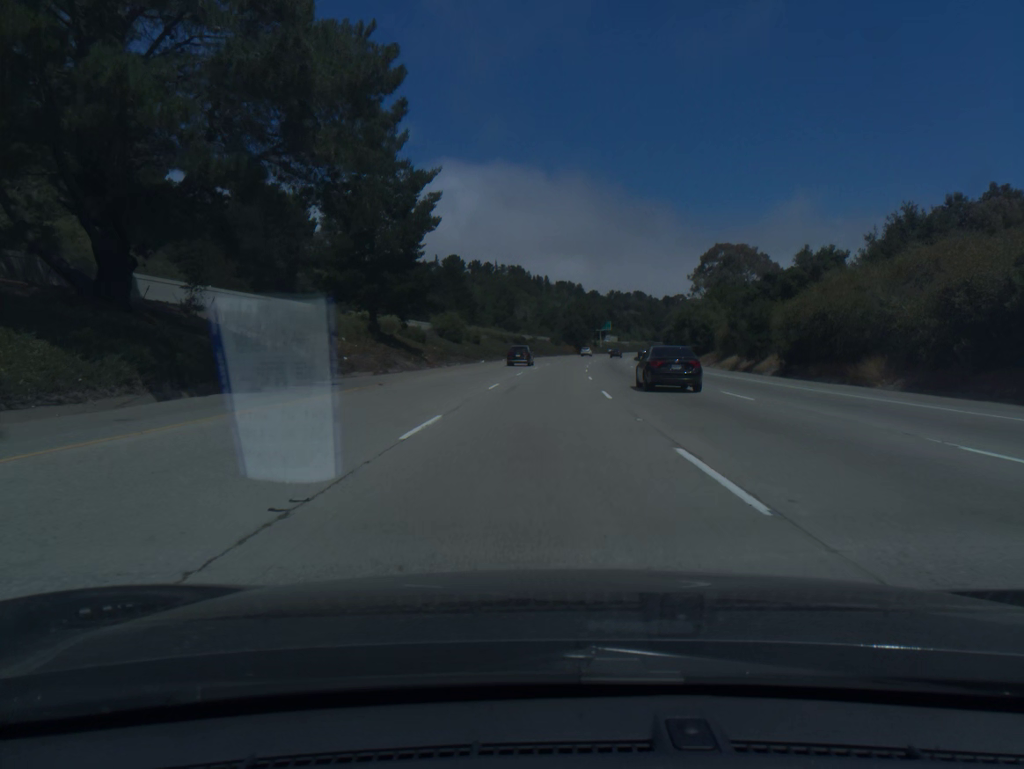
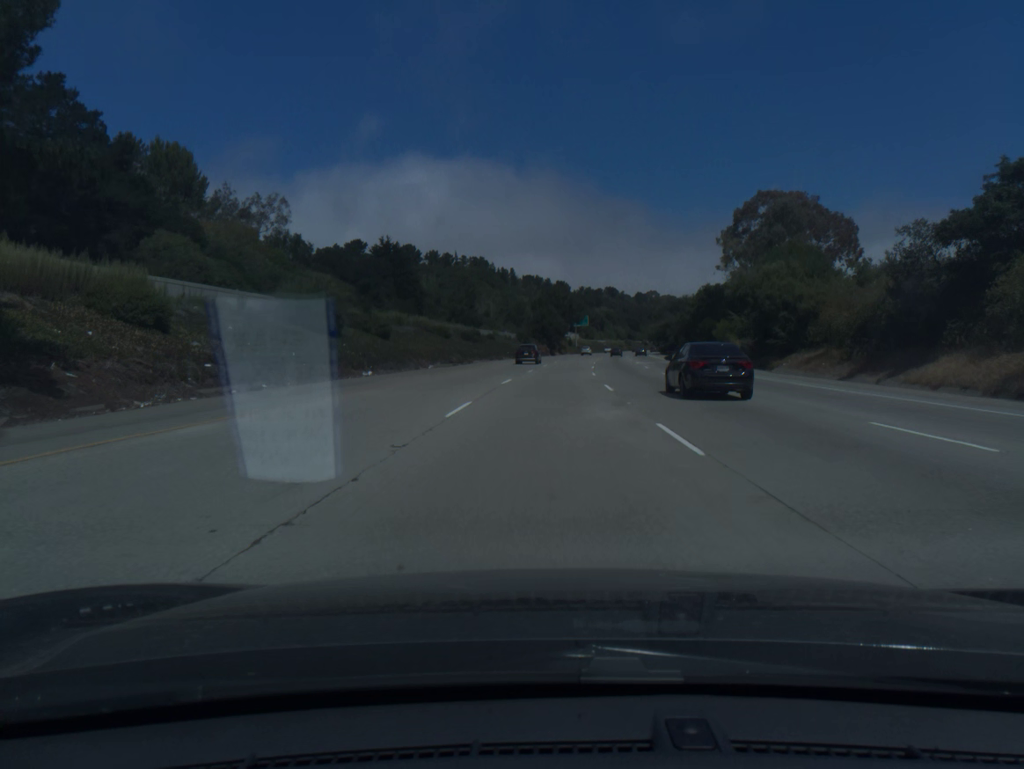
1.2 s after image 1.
(+0.8, +40.6) m; +2°
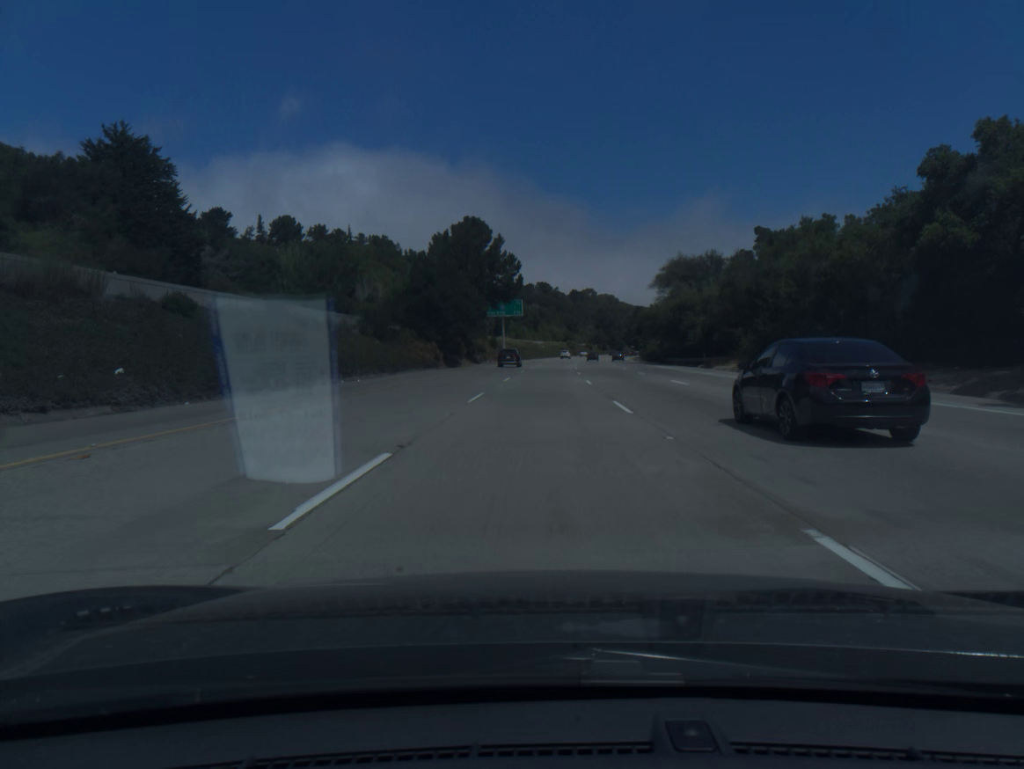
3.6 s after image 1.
(+4.1, +81.0) m; +5°
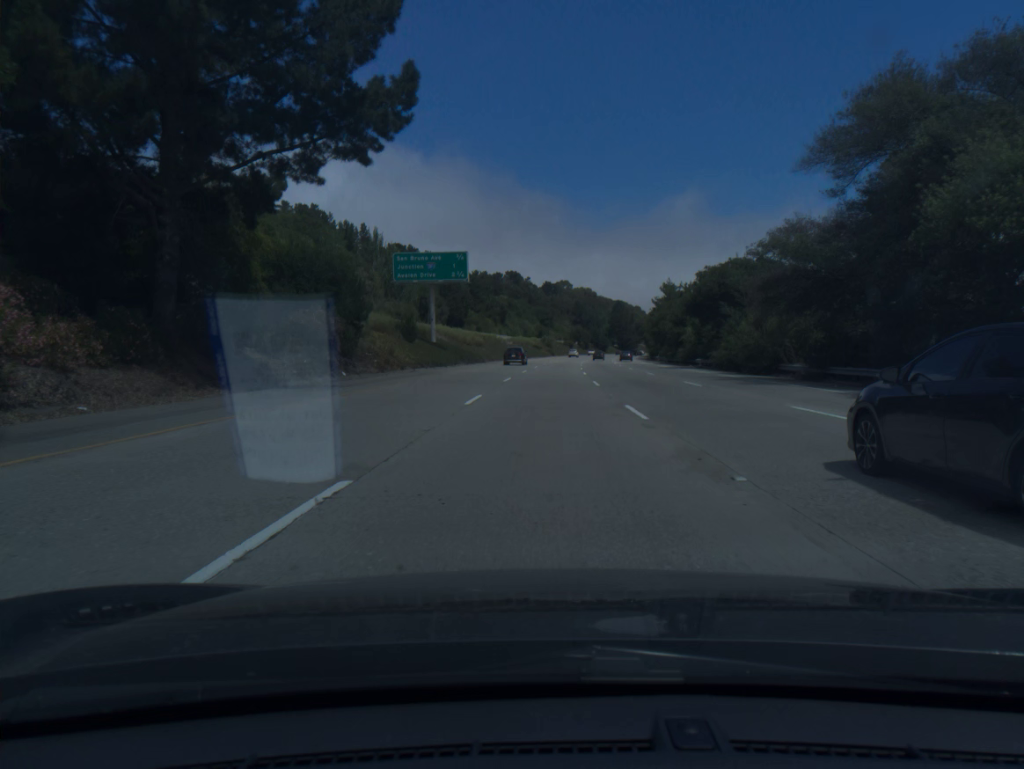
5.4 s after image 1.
(+1.1, +60.8) m; +2°
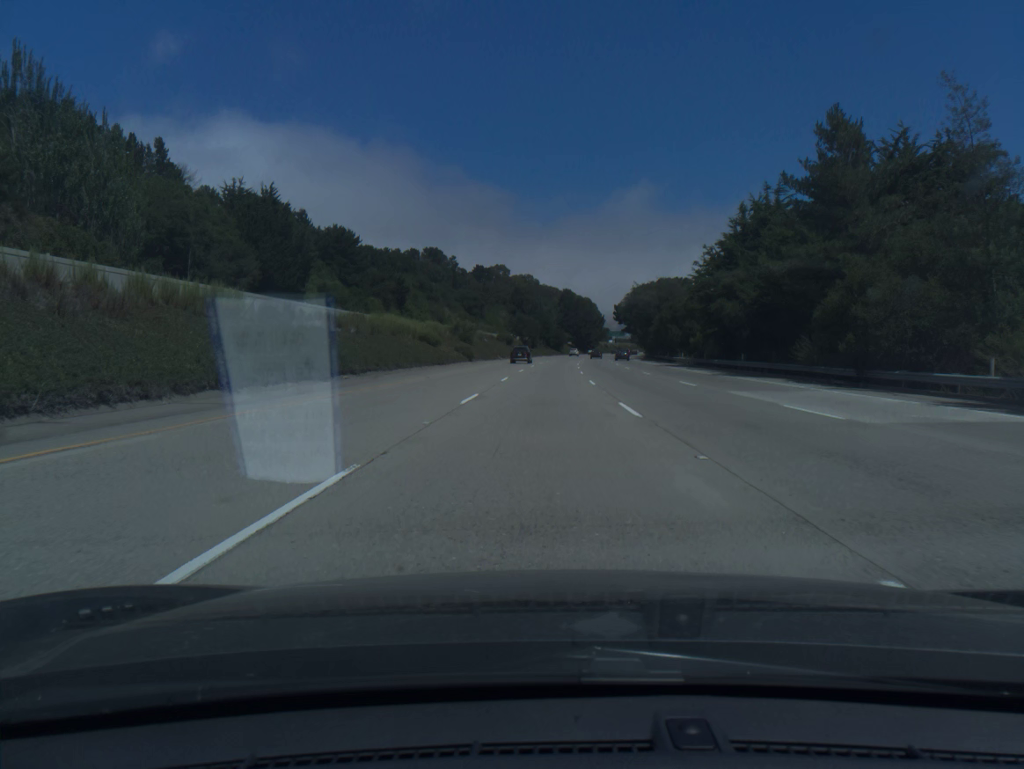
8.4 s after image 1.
(+4.0, +101.5) m; +4°
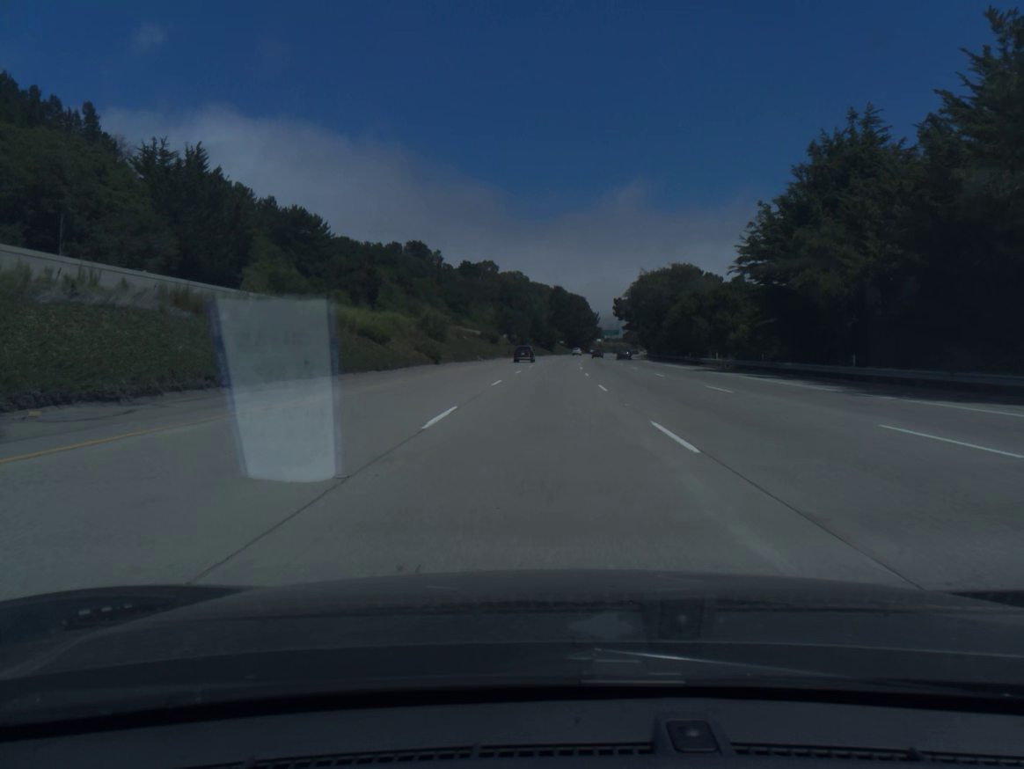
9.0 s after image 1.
(+0.1, +20.3) m; +1°
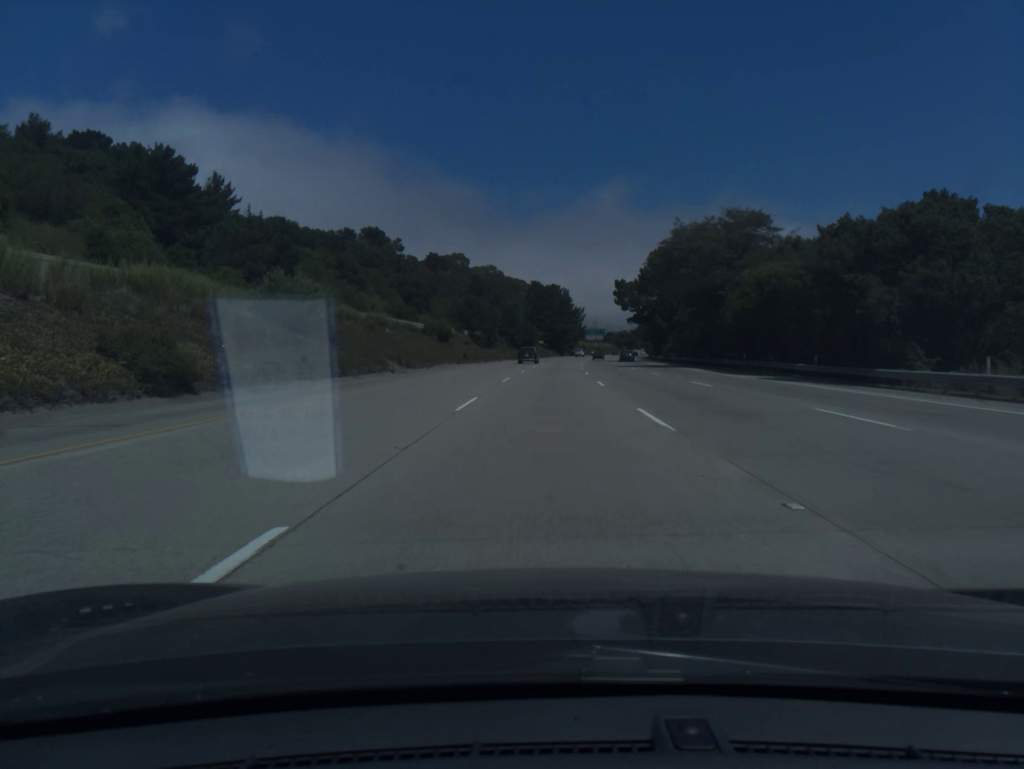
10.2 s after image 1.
(+0.6, +40.5) m; +2°
